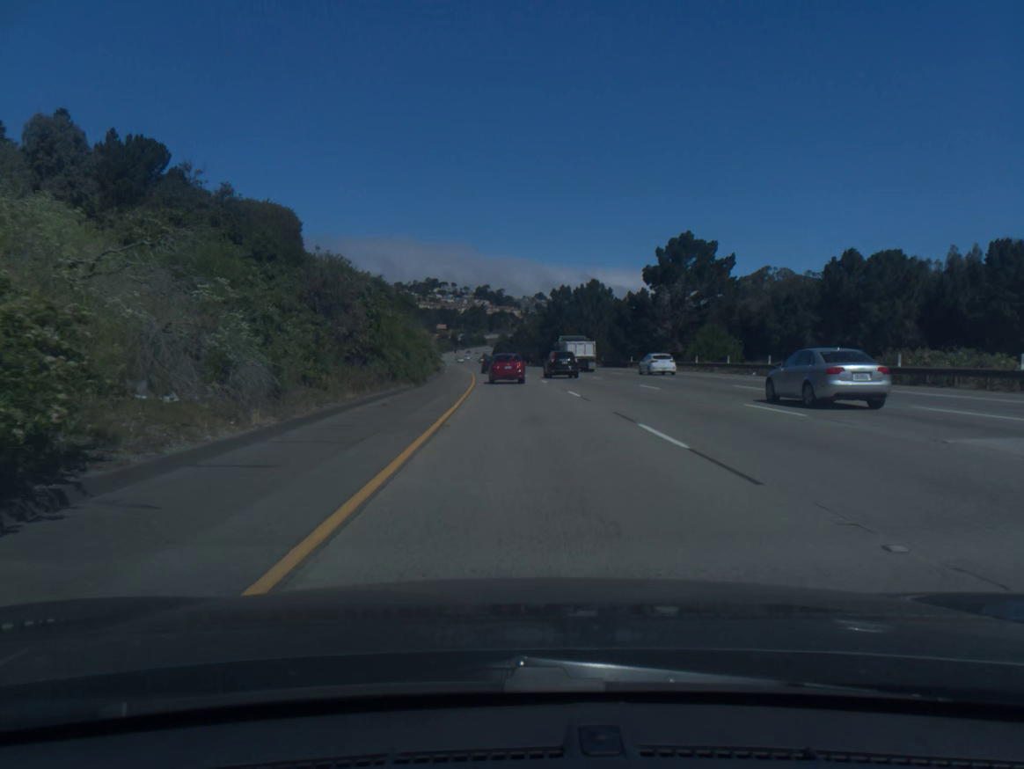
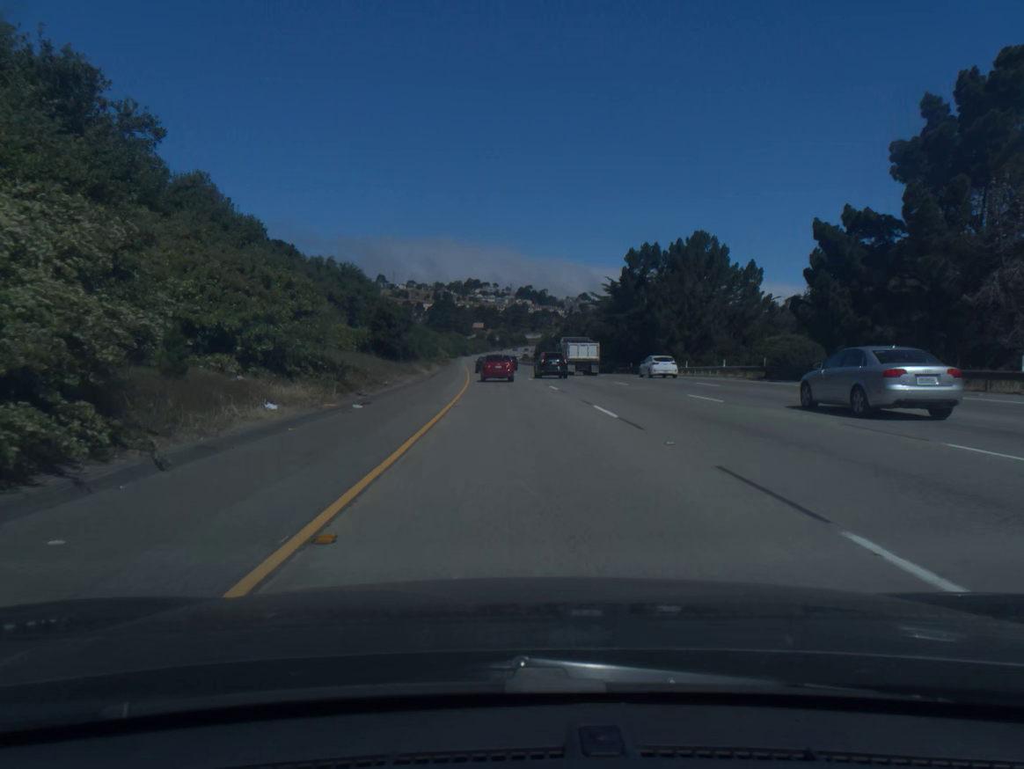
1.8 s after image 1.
(-1.4, +52.9) m; -3°
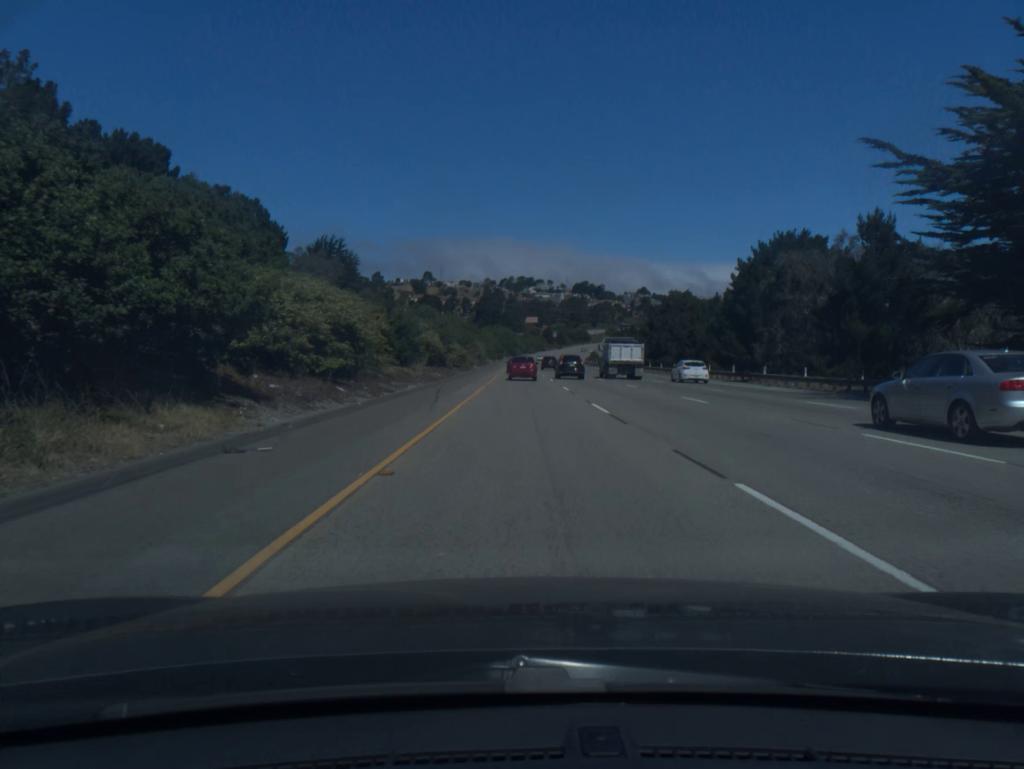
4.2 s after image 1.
(-2.7, +70.1) m; -4°
